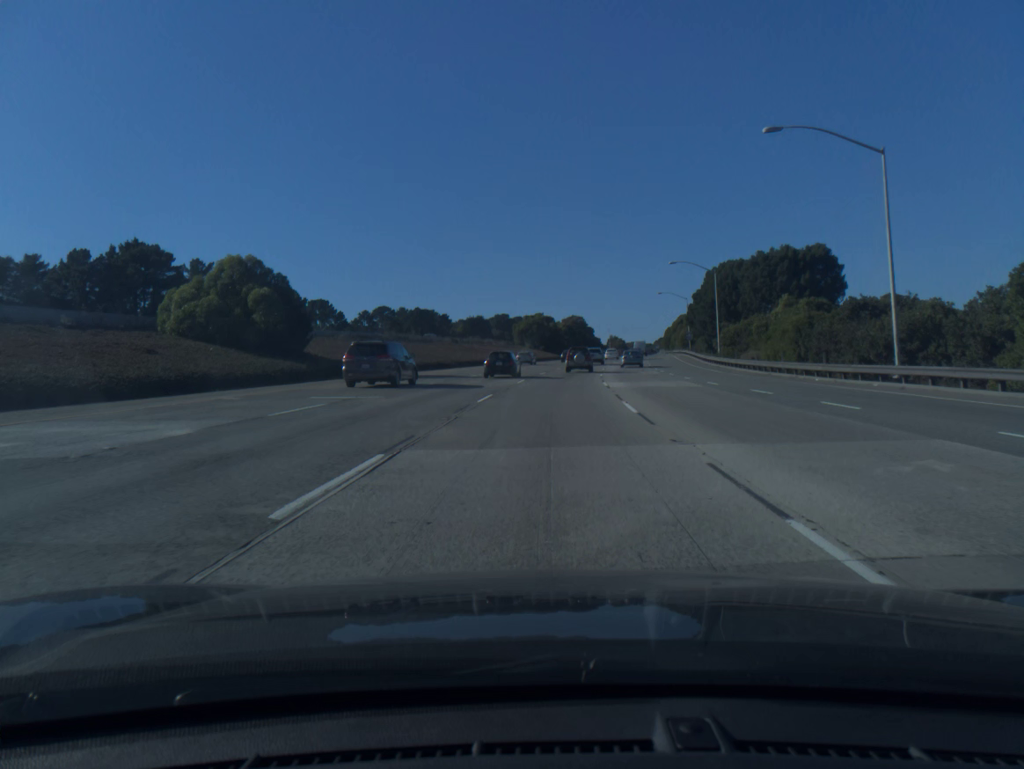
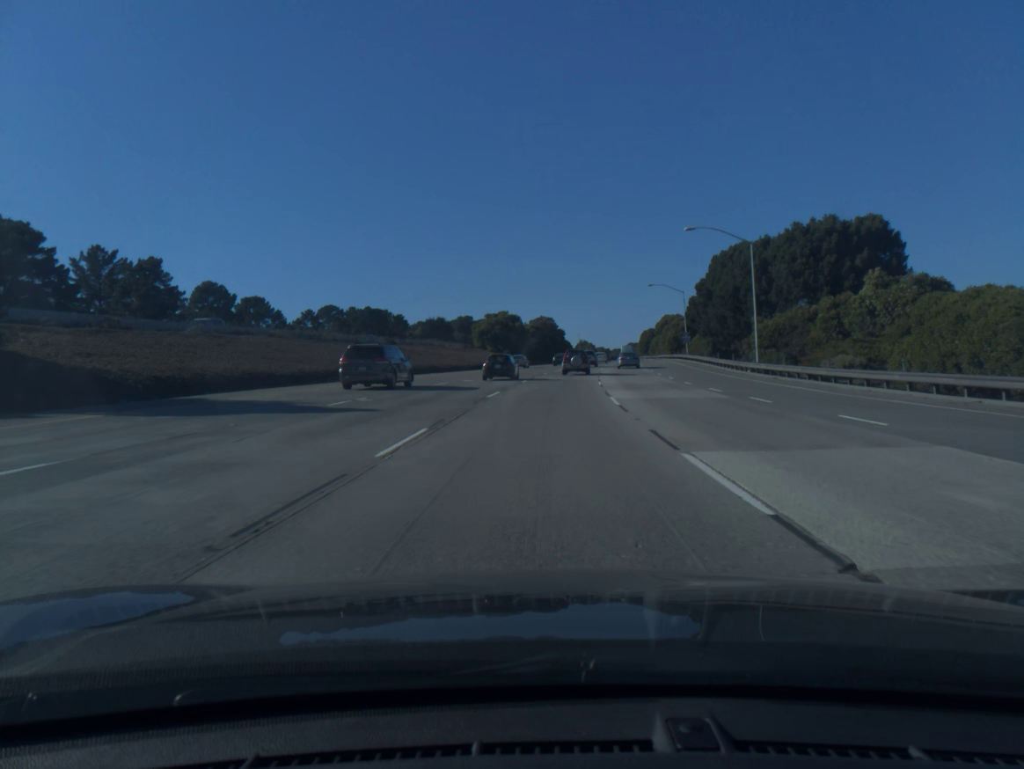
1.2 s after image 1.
(+0.5, +24.8) m; +2°
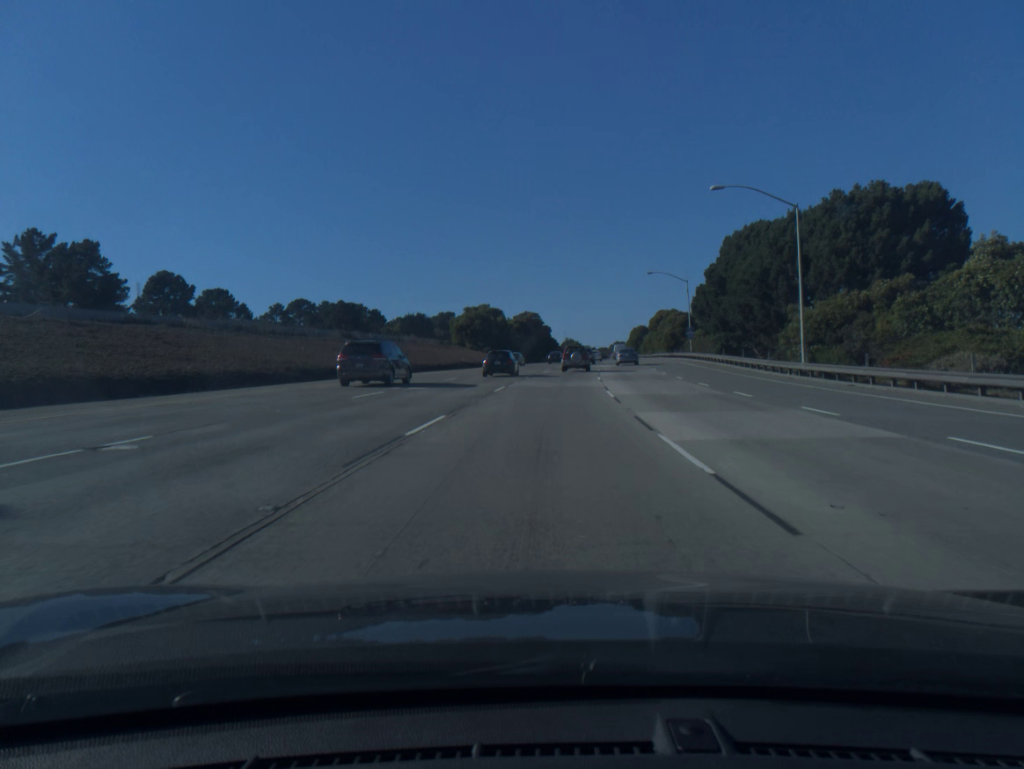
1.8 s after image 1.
(+0.1, +12.4) m; +1°
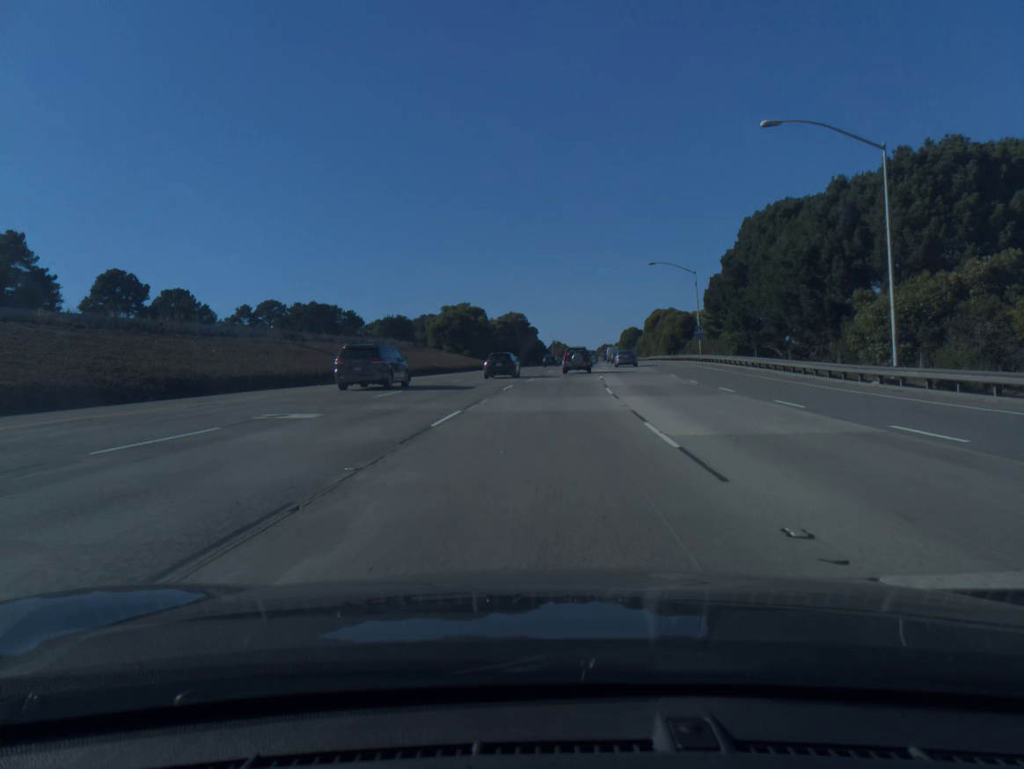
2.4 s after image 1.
(+0.1, +12.4) m; +1°
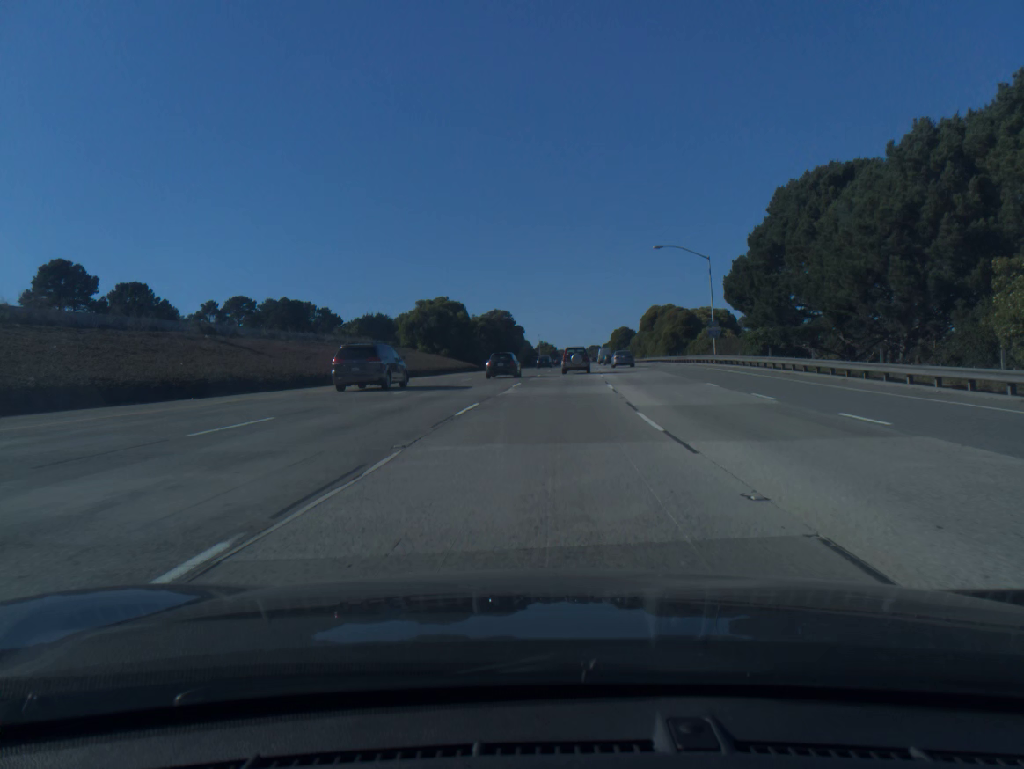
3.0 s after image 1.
(+0.1, +12.4) m; +1°
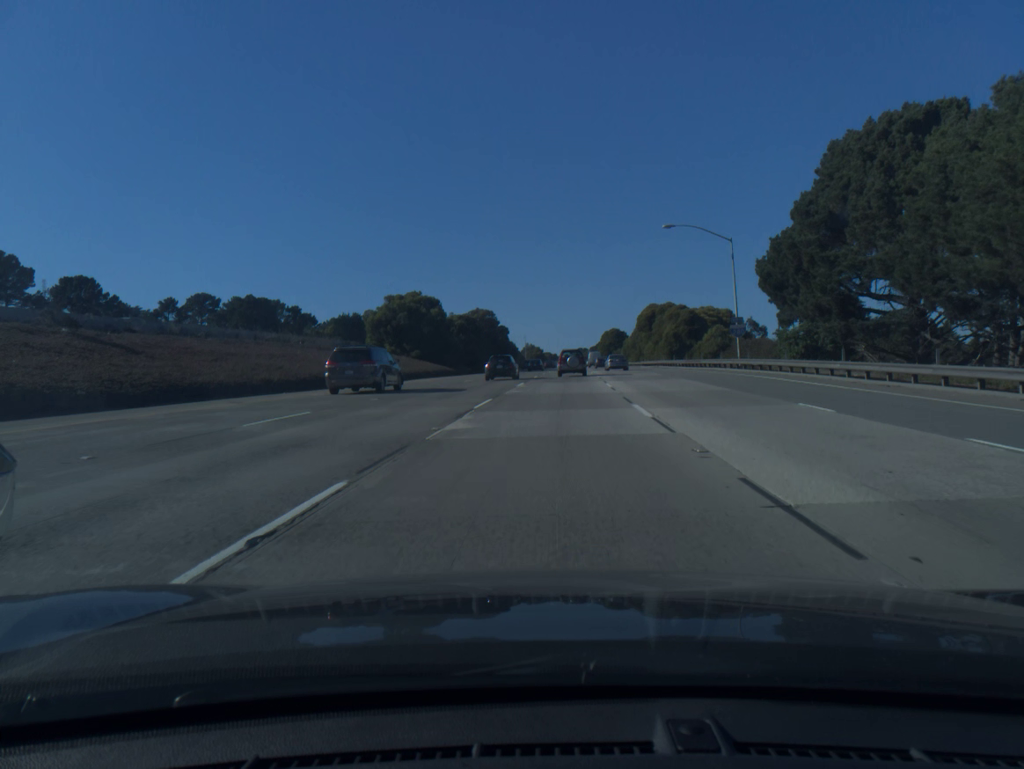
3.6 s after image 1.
(+0.1, +12.3) m; +1°
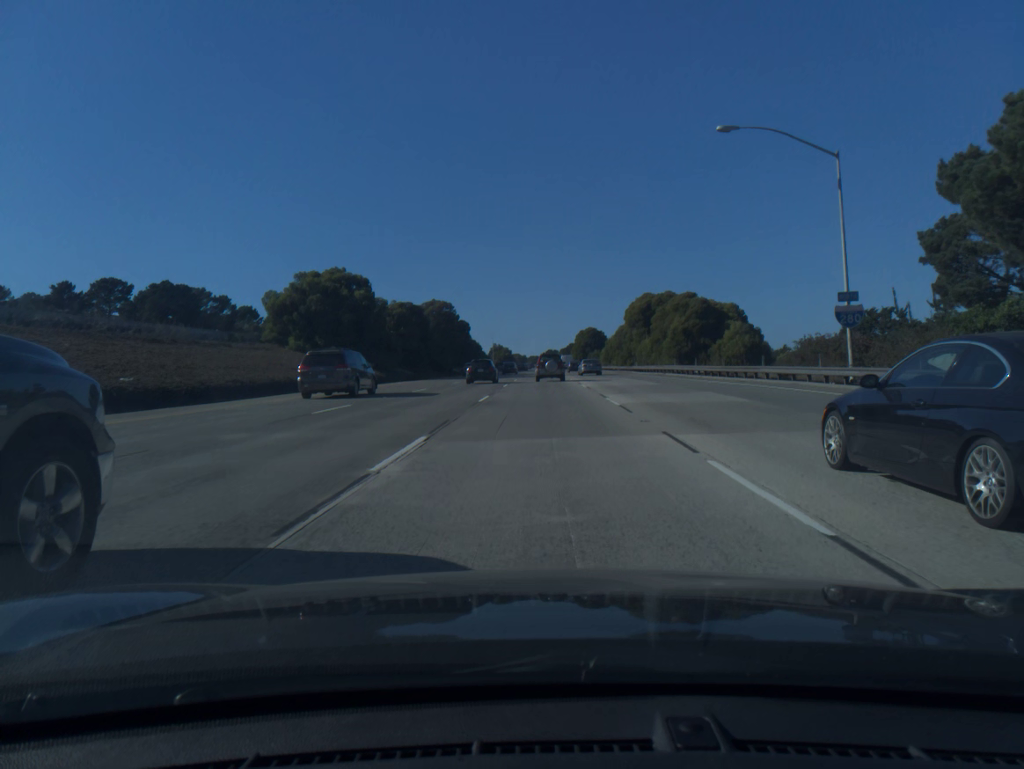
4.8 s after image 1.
(+0.4, +24.3) m; +2°
